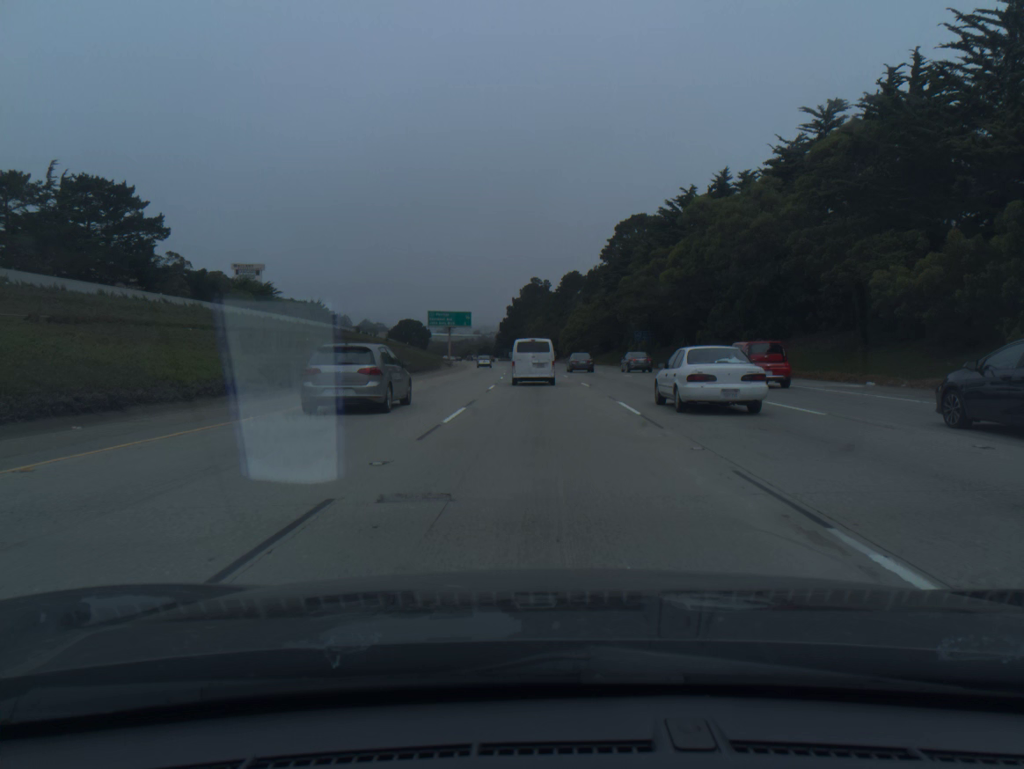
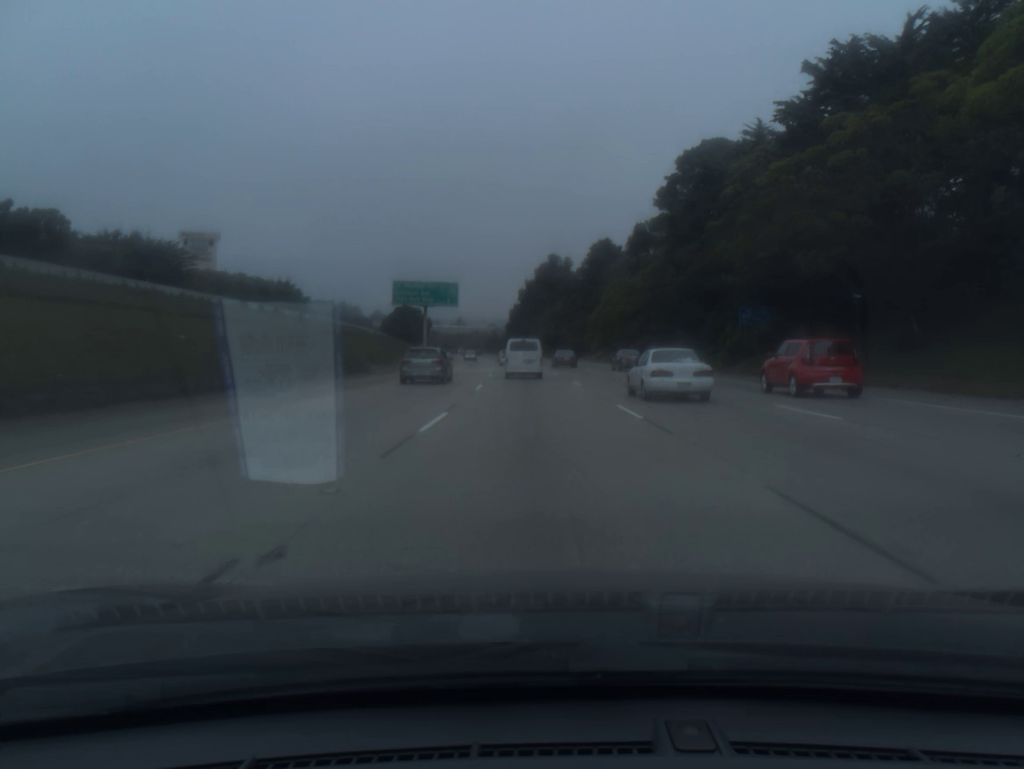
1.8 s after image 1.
(-0.3, +44.9) m; -1°
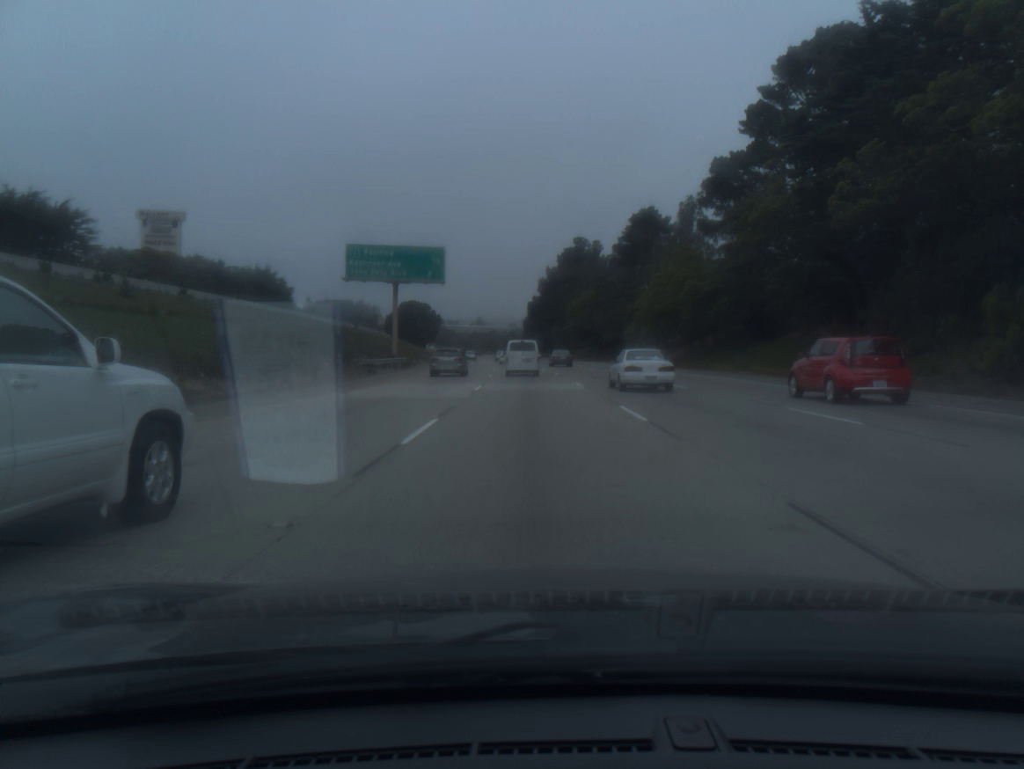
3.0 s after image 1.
(-0.4, +29.9) m; -2°
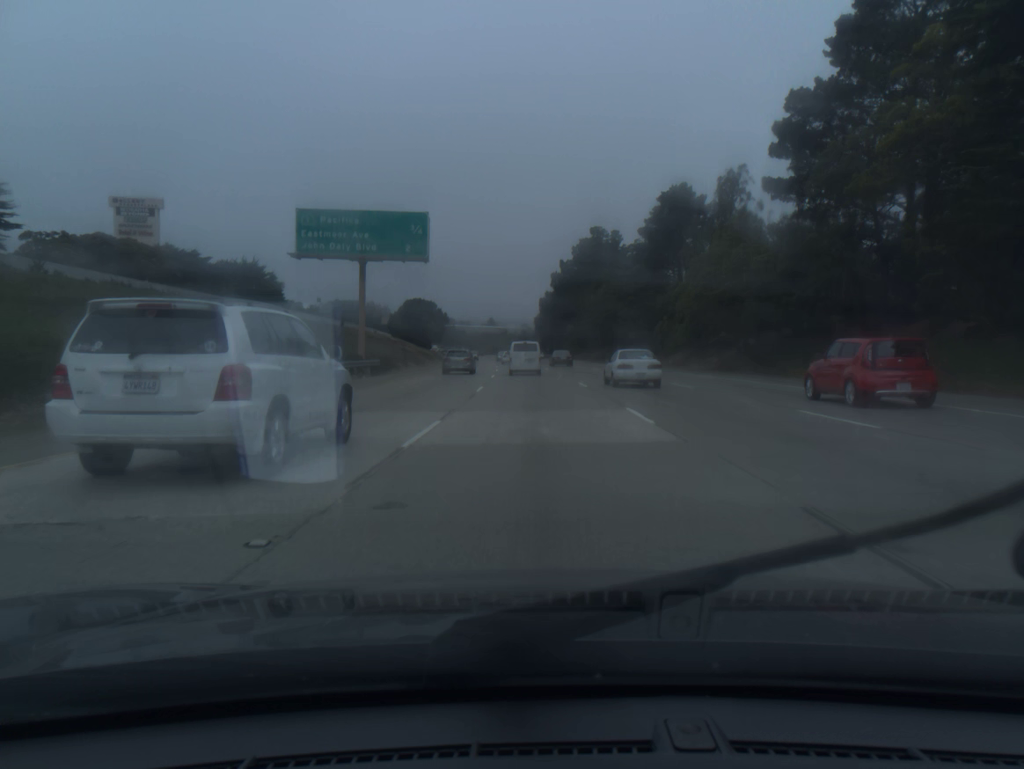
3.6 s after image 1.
(-0.1, +15.0) m; -1°
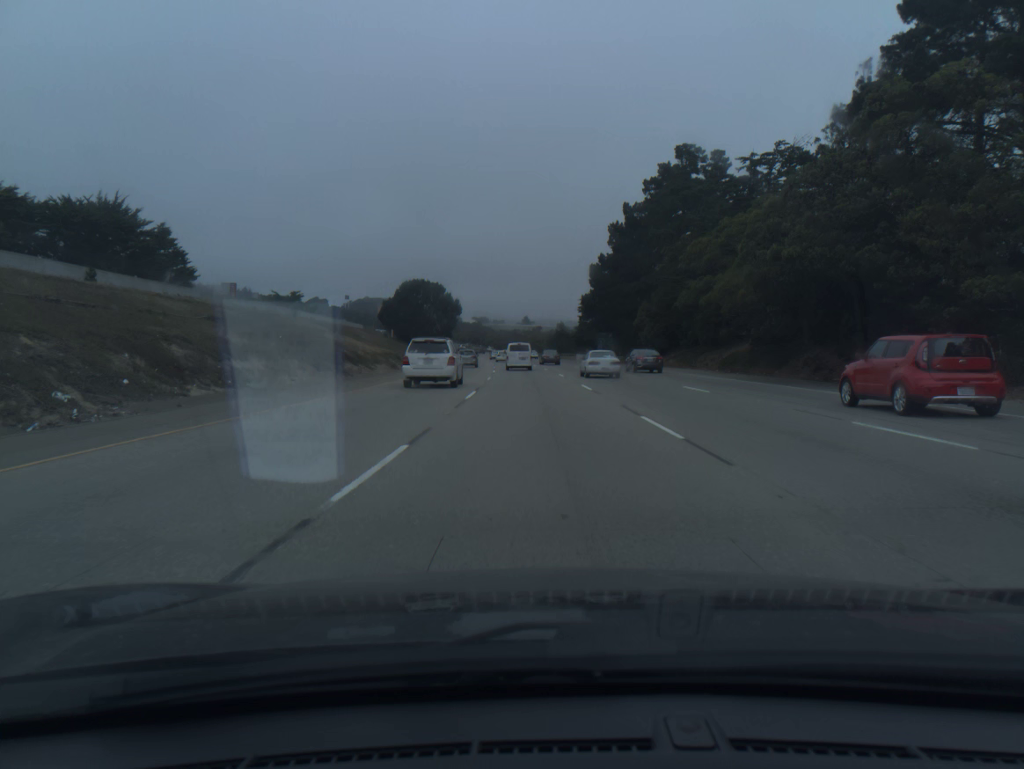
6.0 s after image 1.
(-1.3, +60.8) m; -2°
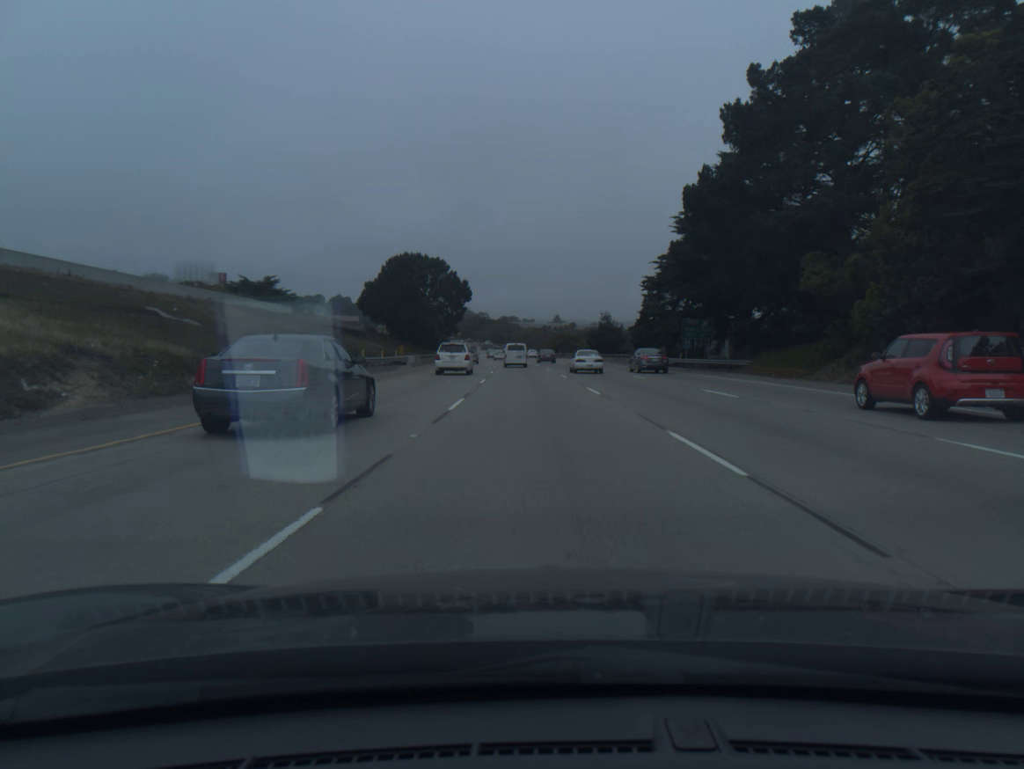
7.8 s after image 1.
(-0.8, +46.8) m; -2°
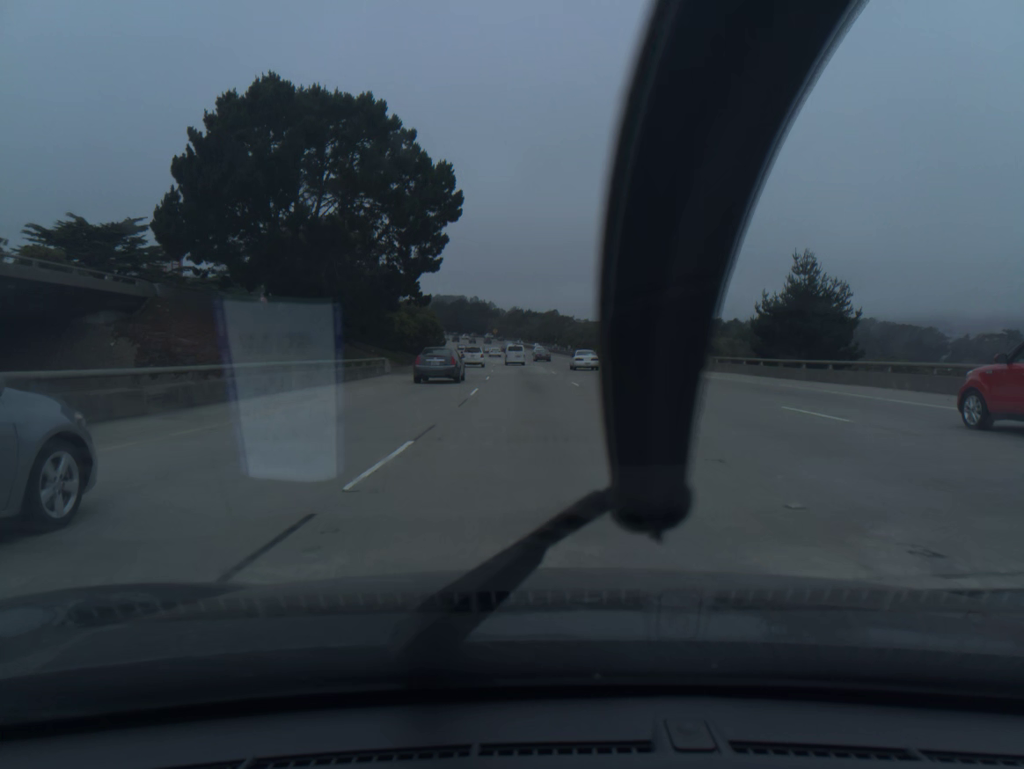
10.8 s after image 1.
(-2.9, +81.0) m; -4°
